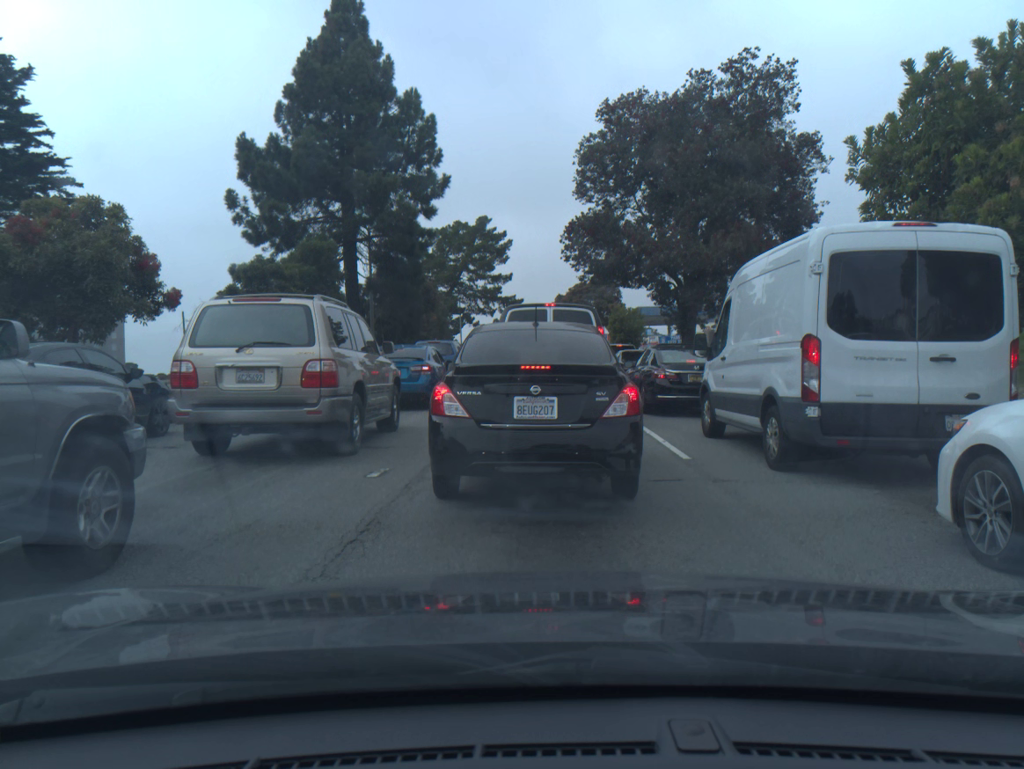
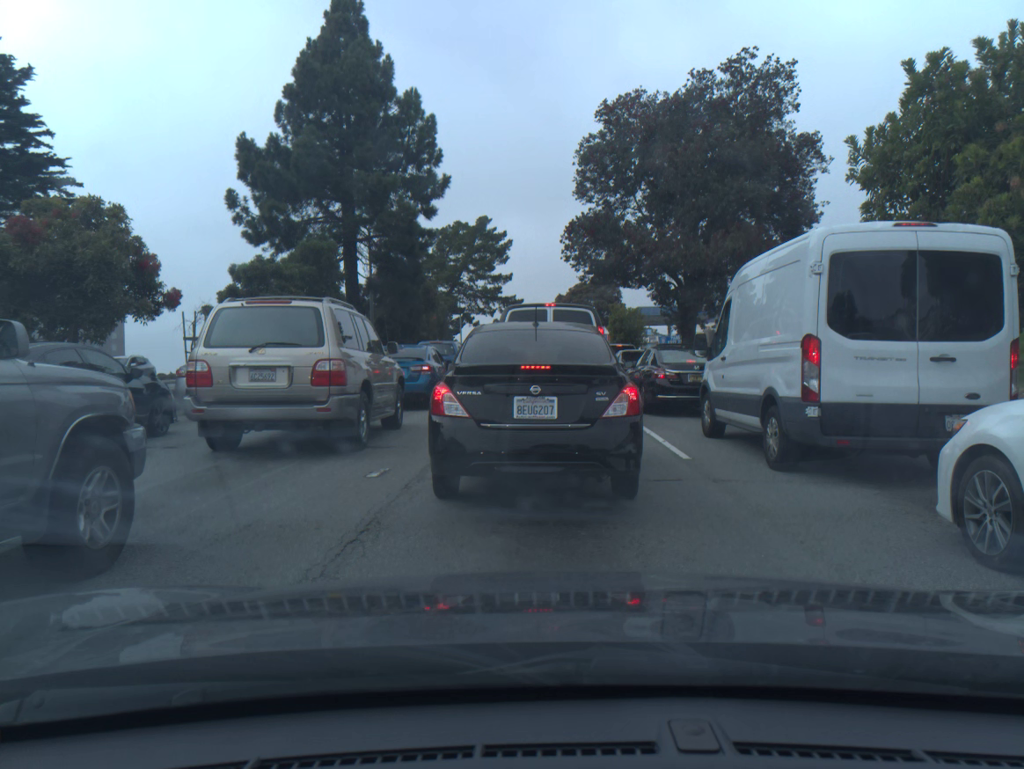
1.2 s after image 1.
(0.0, 0.0) m; 0°
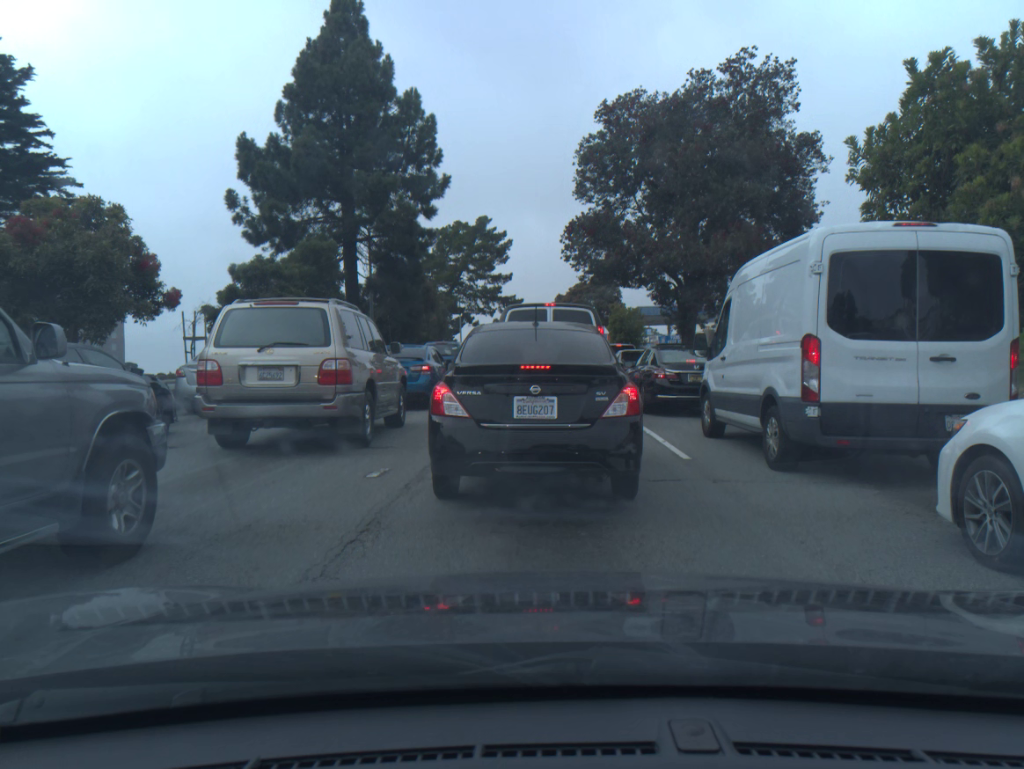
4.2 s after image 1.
(-0.1, +0.1) m; 0°
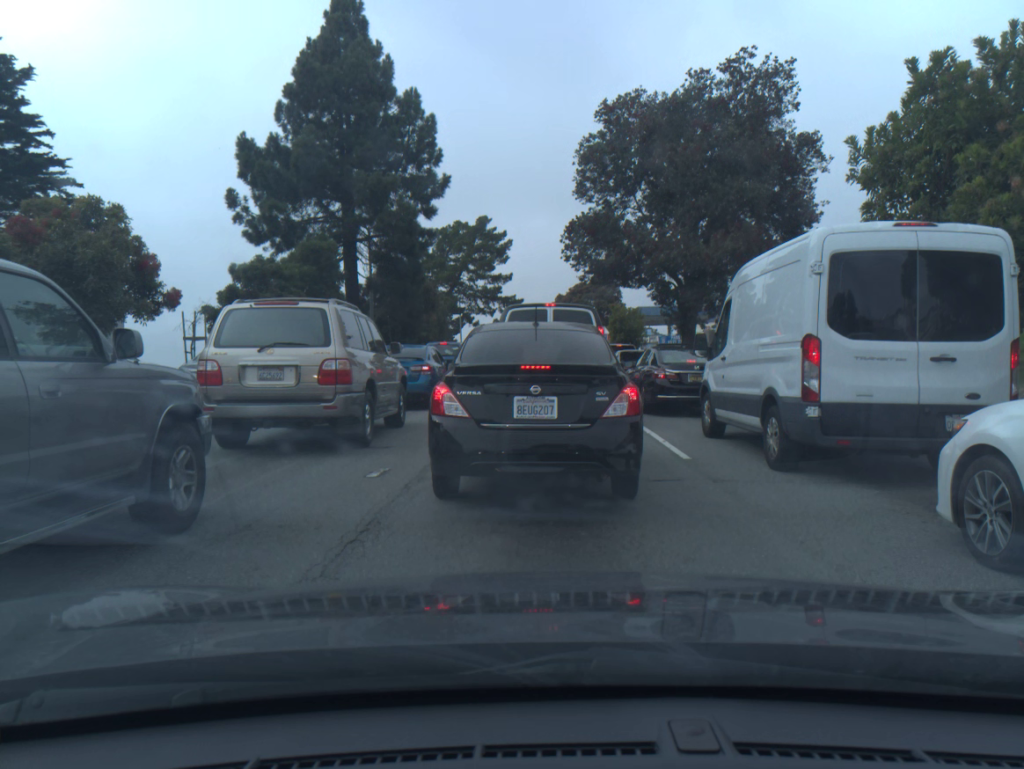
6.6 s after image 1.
(0.0, 0.0) m; 0°
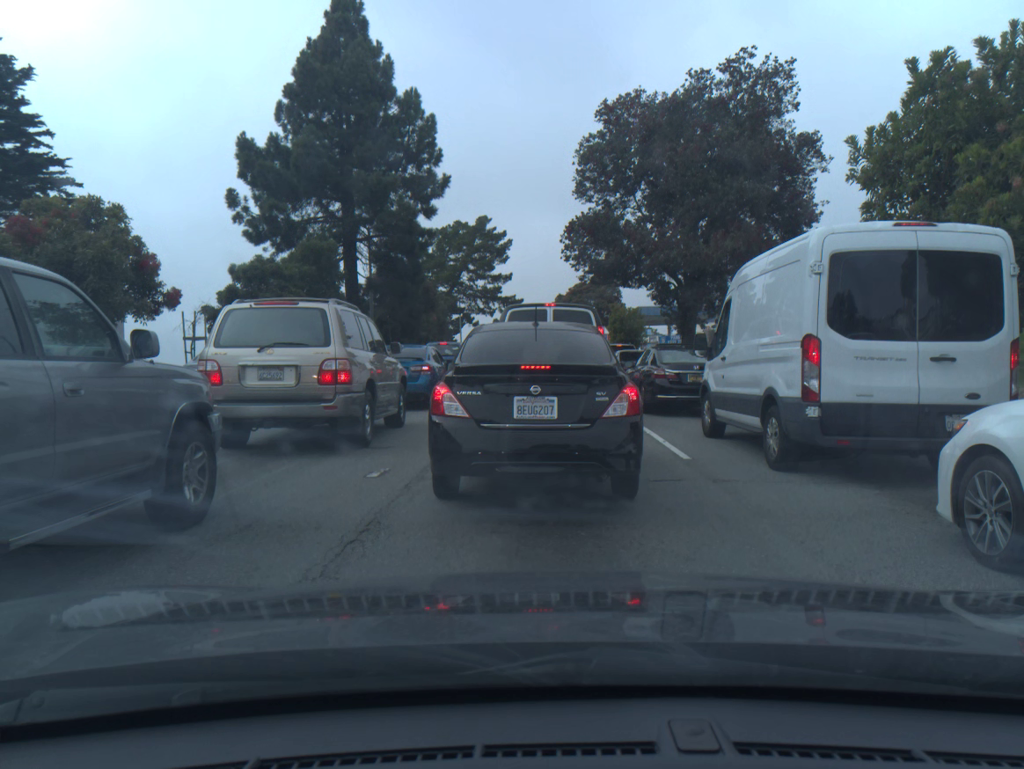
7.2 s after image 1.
(0.0, 0.0) m; 0°
